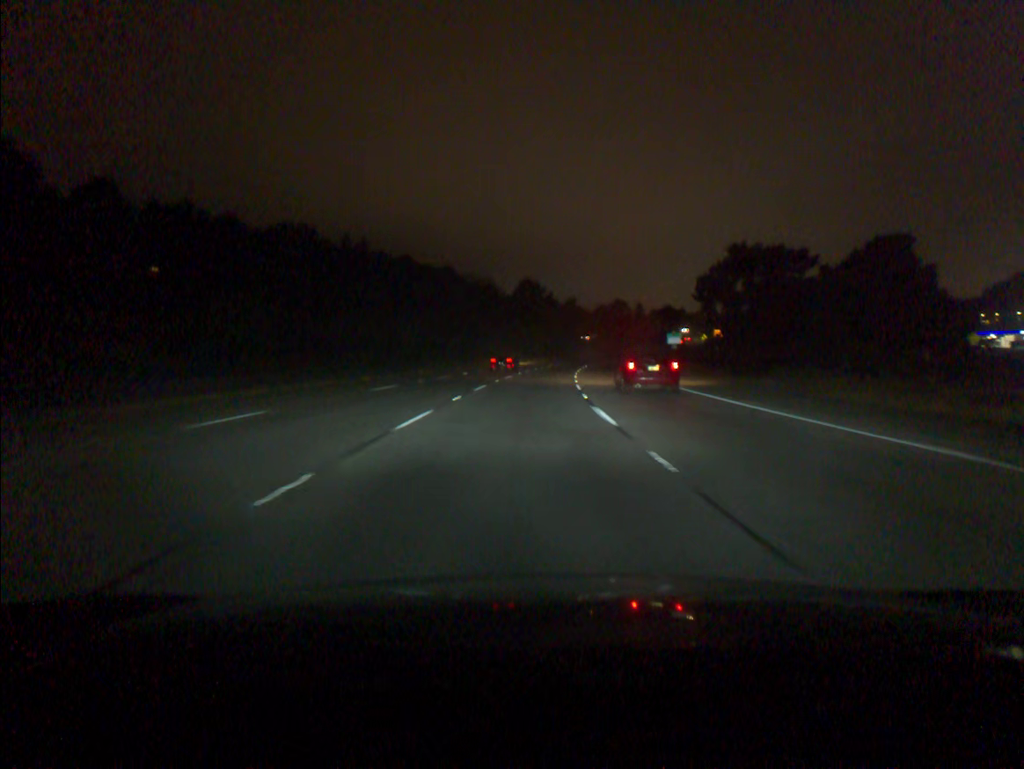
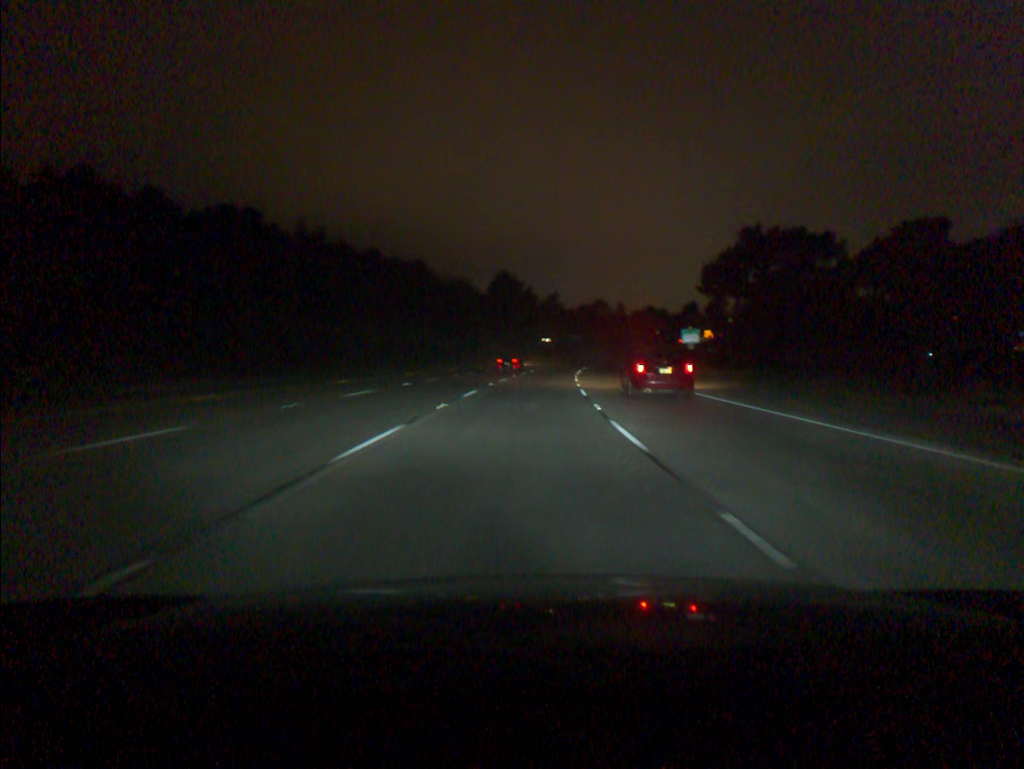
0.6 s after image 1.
(+0.3, +18.3) m; +2°
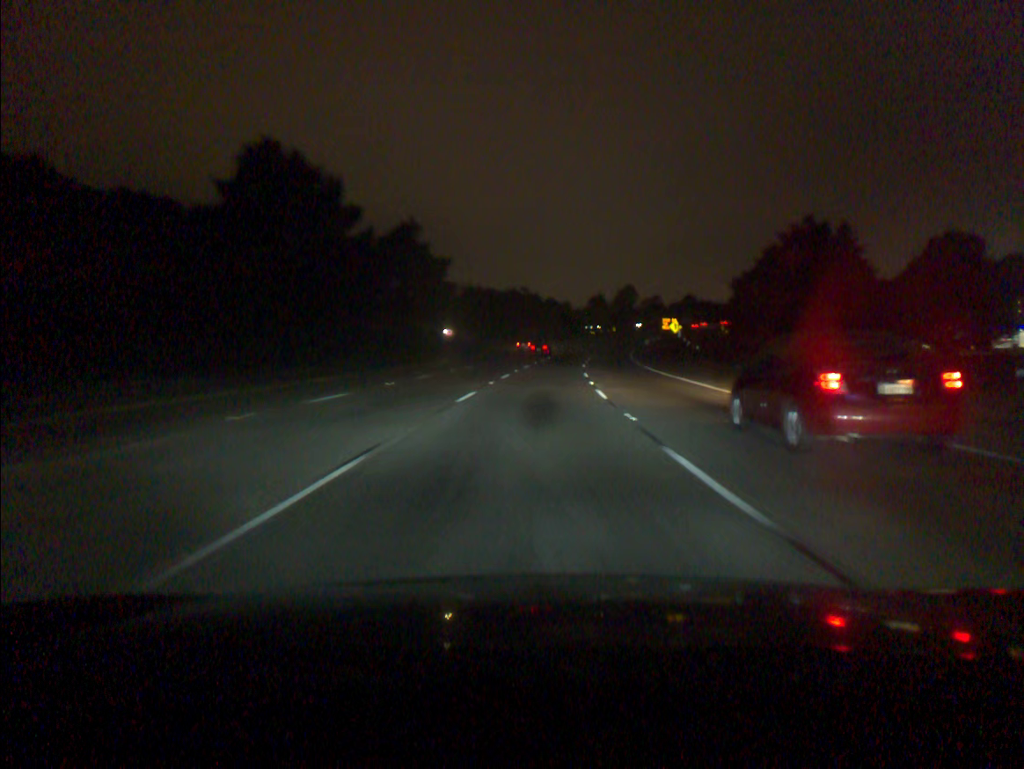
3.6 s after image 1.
(+6.7, +91.3) m; +8°
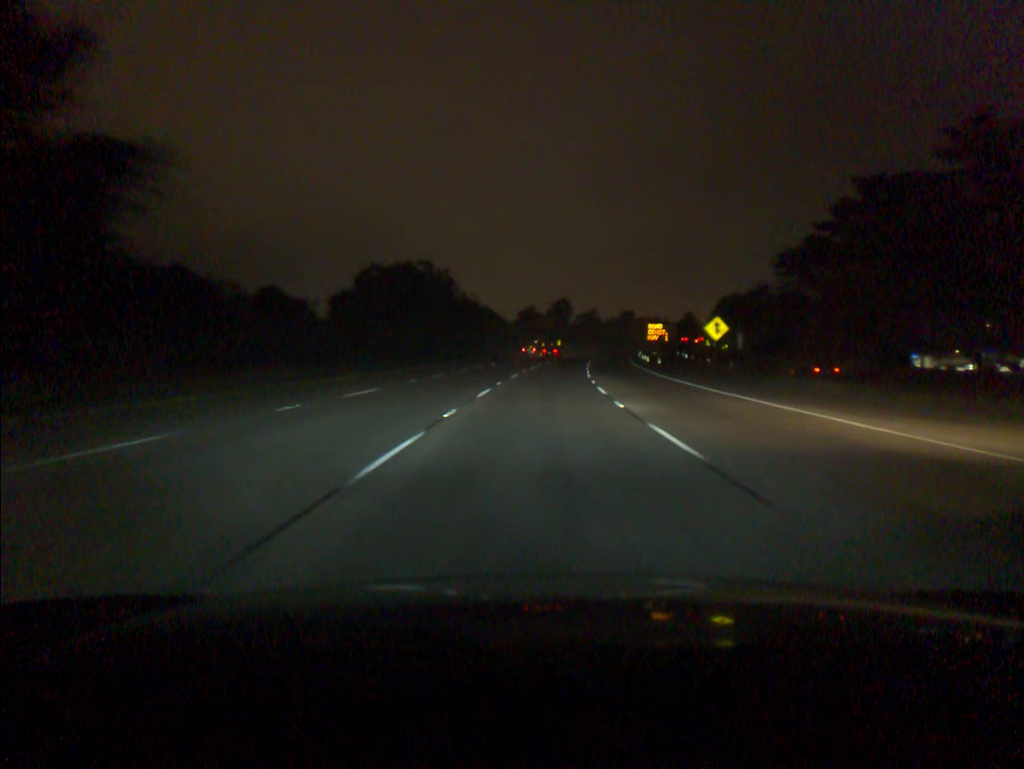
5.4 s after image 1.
(+2.6, +54.8) m; +5°
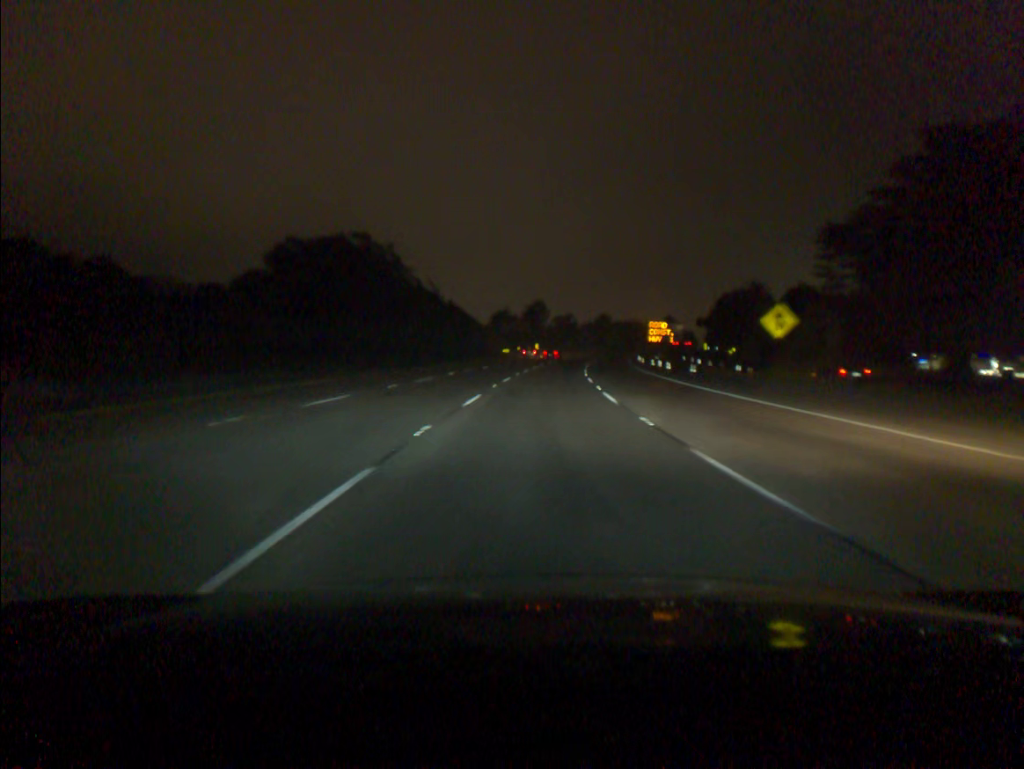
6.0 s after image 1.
(+0.3, +18.3) m; +2°
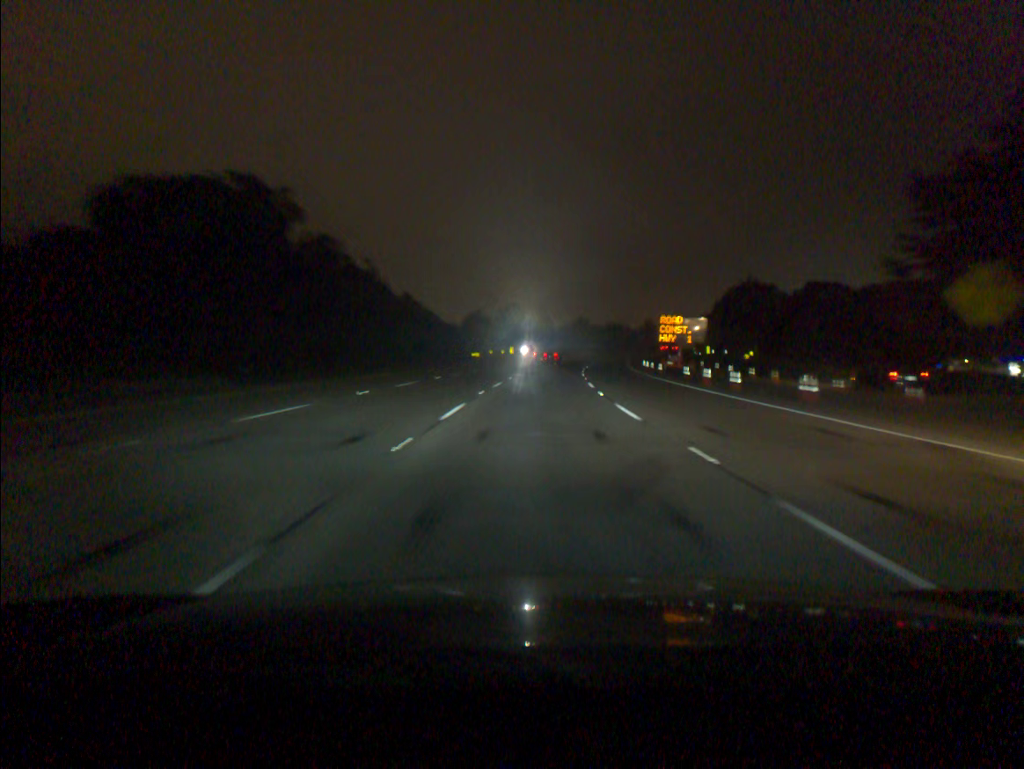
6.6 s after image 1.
(+0.3, +18.2) m; +2°
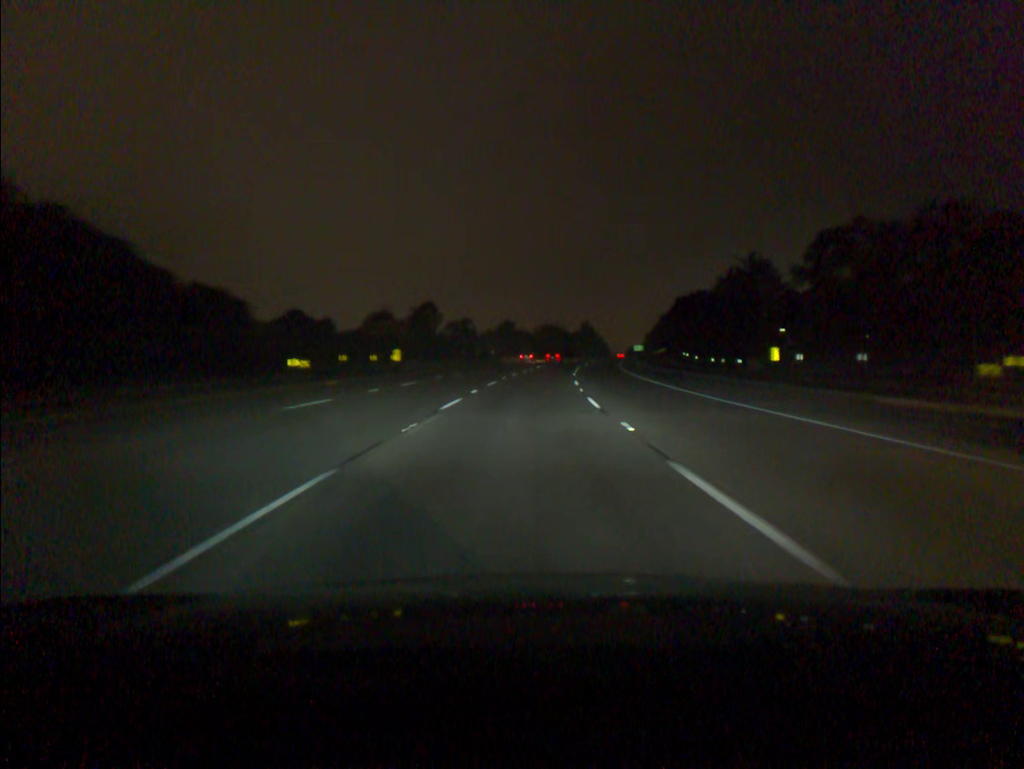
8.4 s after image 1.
(+2.6, +54.3) m; +6°
